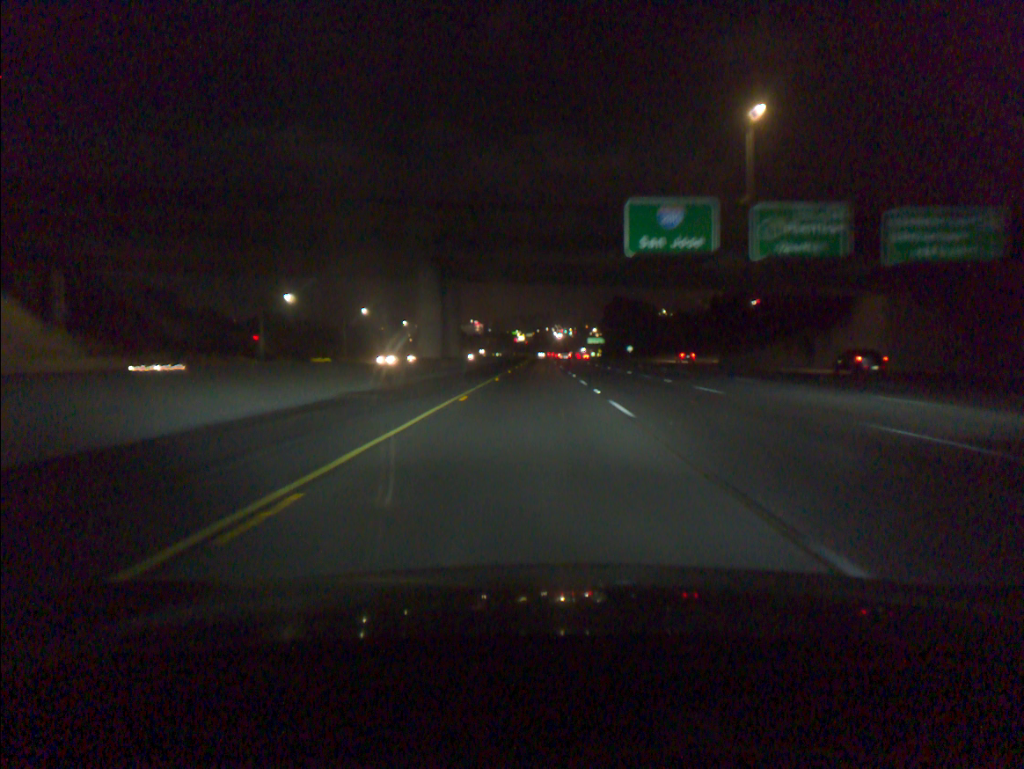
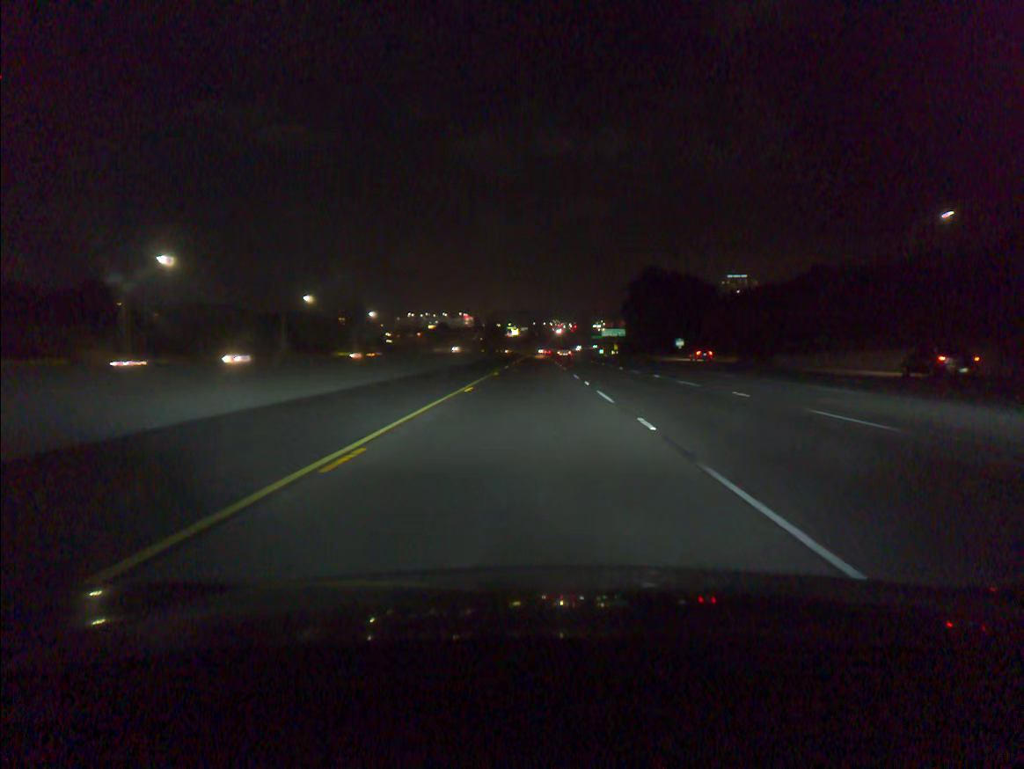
(-0.3, +84.8) m; 0°
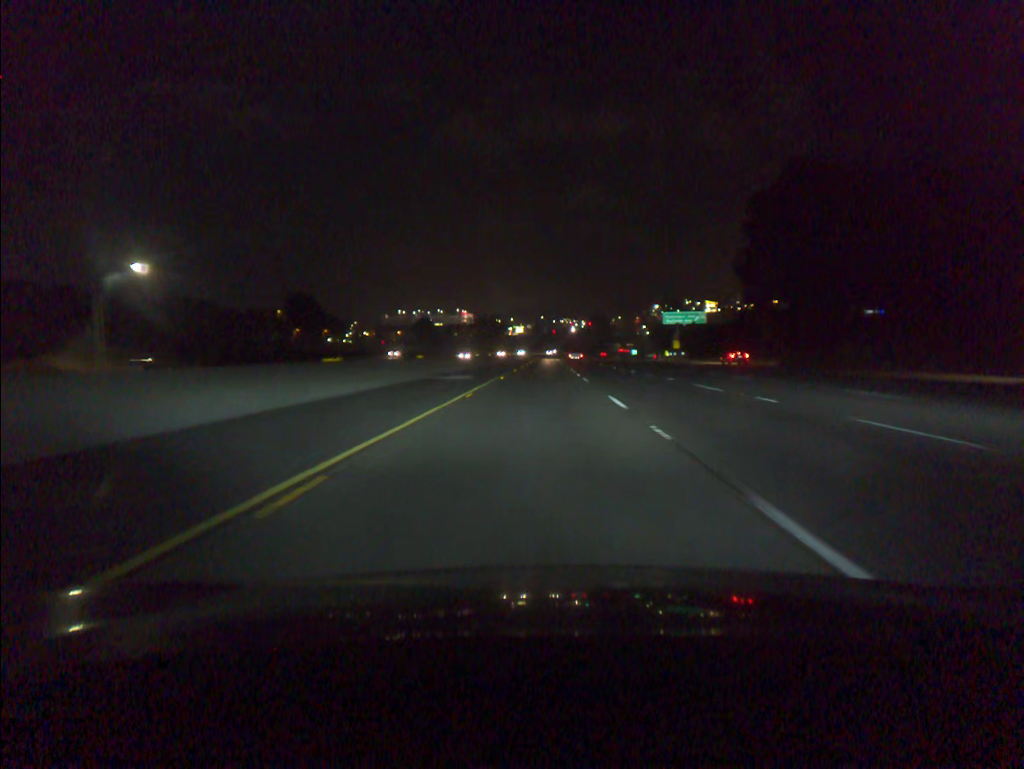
(-0.6, +104.2) m; -1°
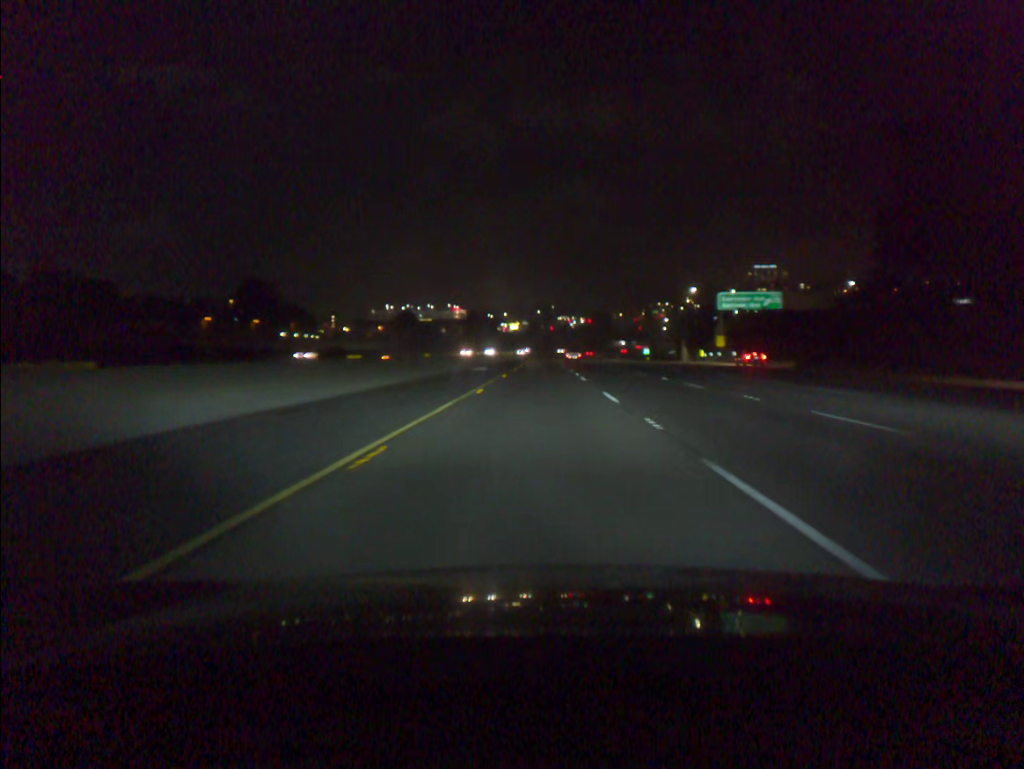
(0.0, +41.6) m; 0°
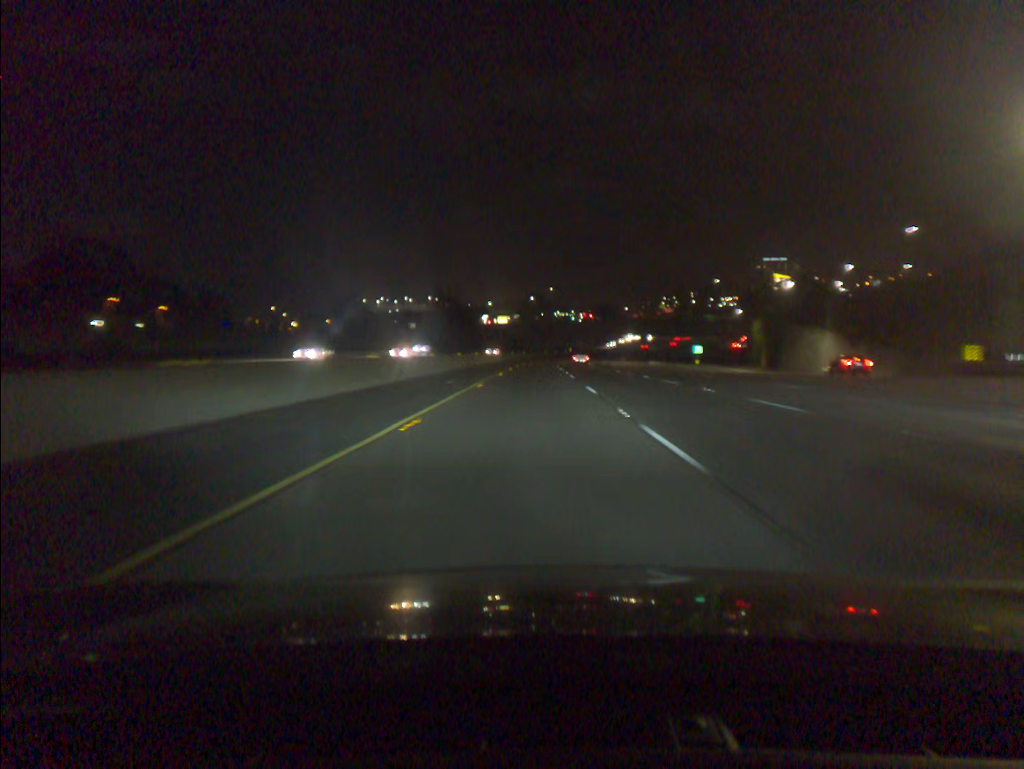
(+0.3, +83.8) m; 0°
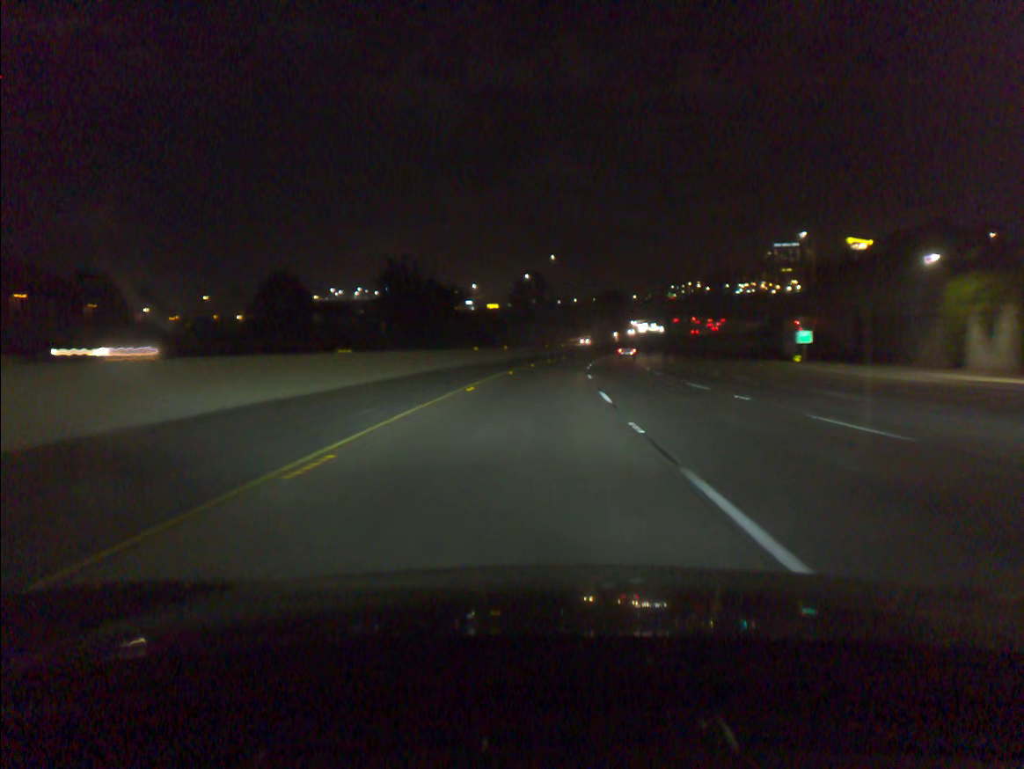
(0.0, +63.2) m; 0°
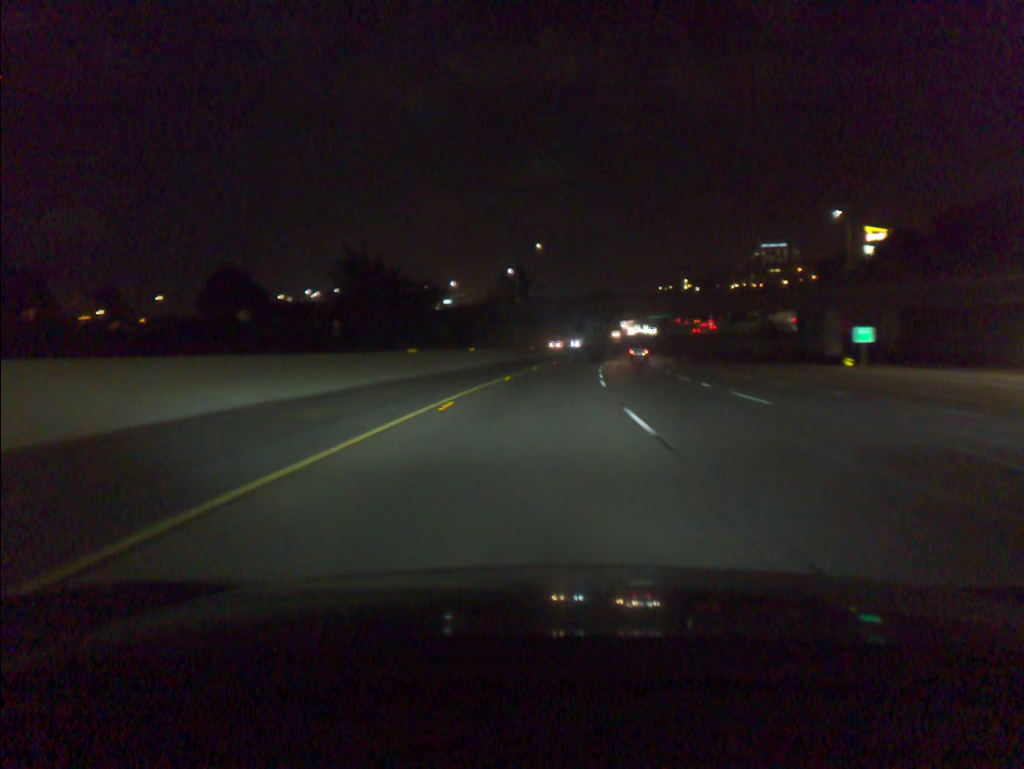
(+0.1, +21.1) m; +1°
